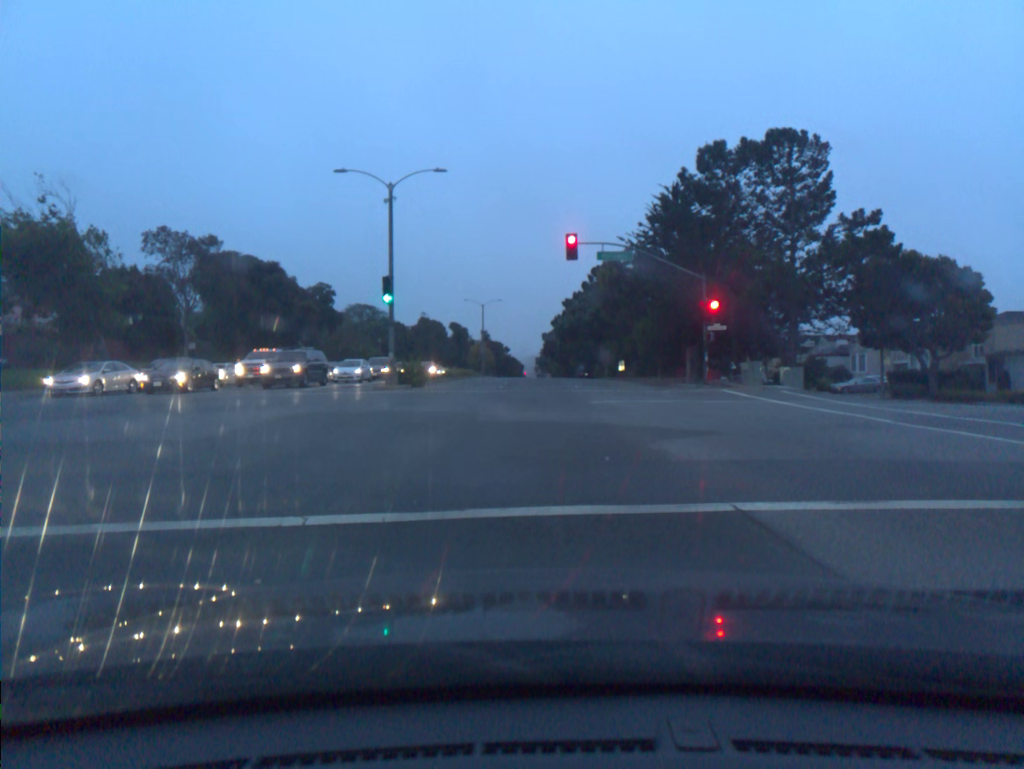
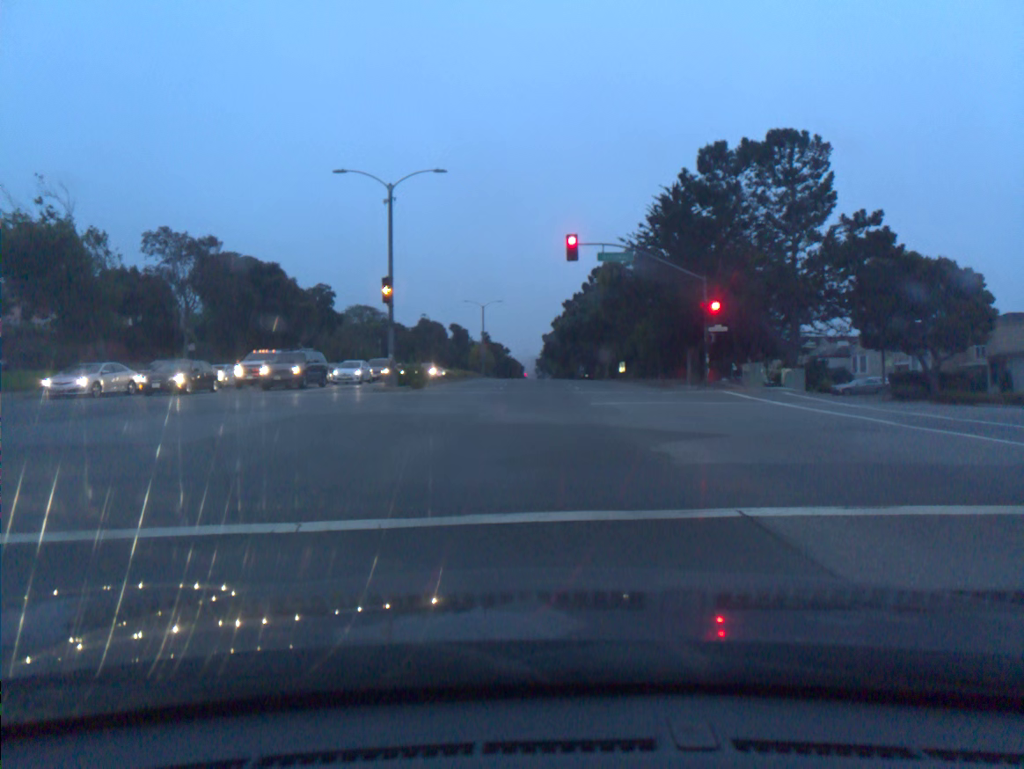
(0.0, +0.1) m; 0°
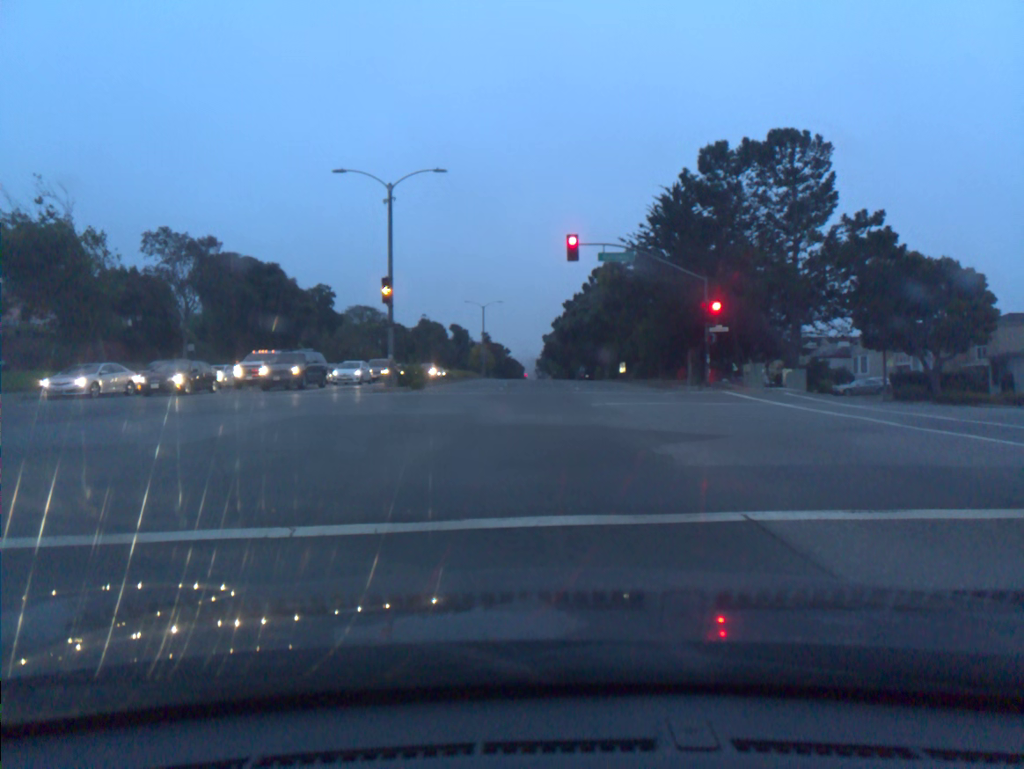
(0.0, +0.1) m; 0°
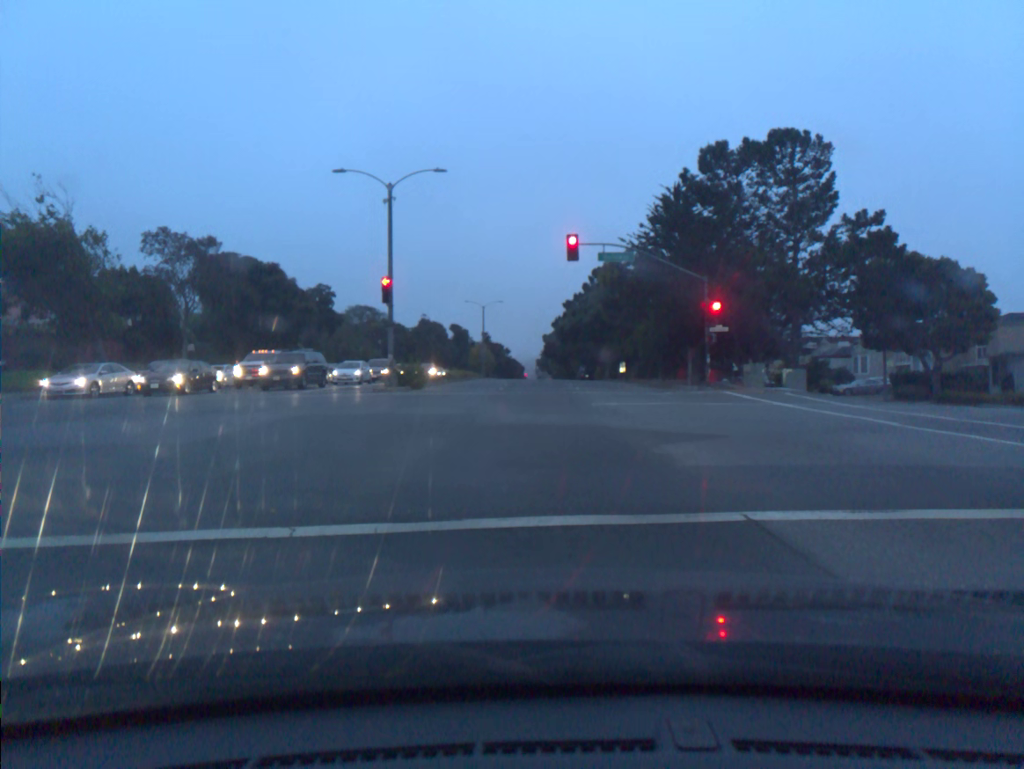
(0.0, 0.0) m; 0°
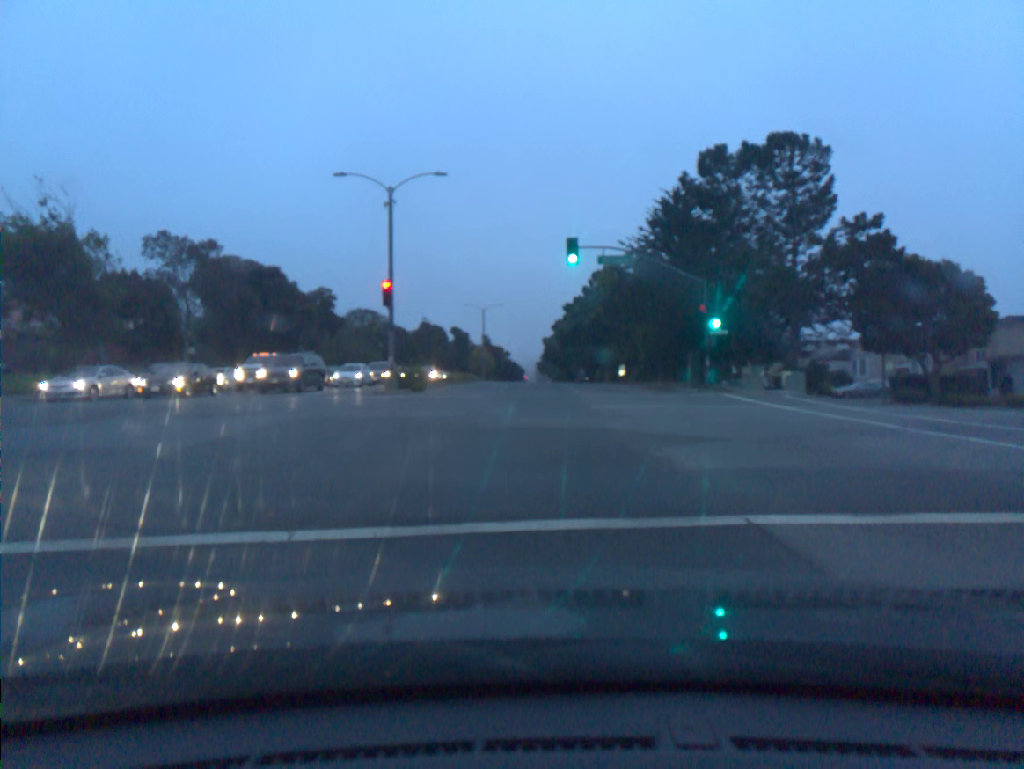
(0.0, 0.0) m; 0°
